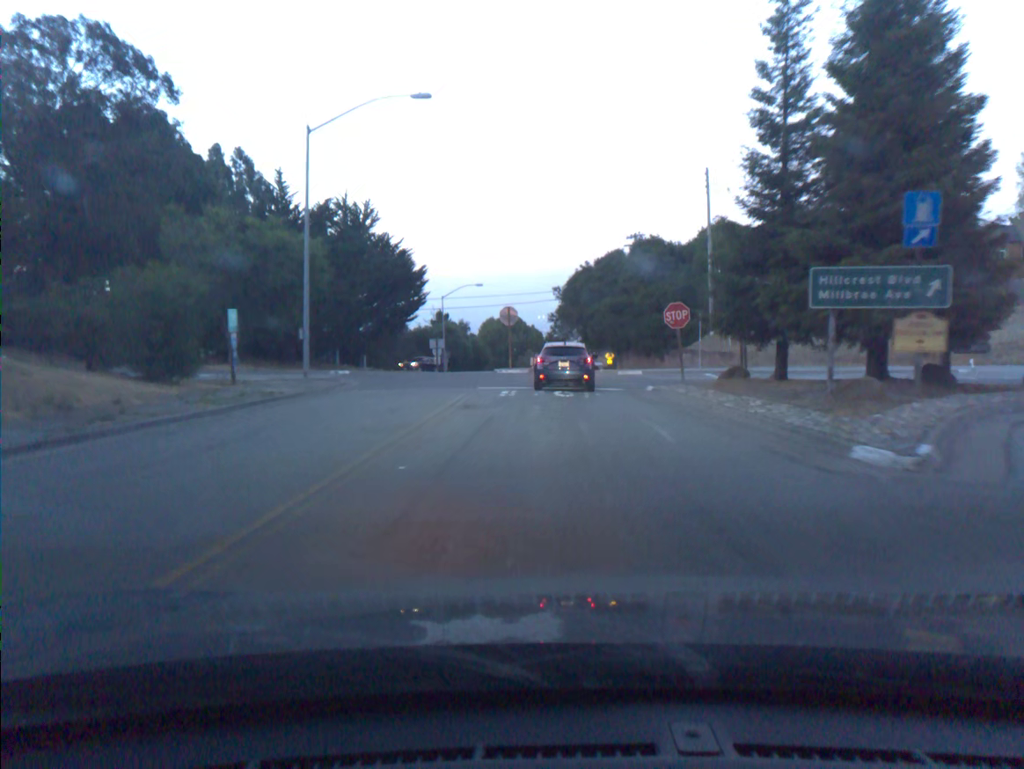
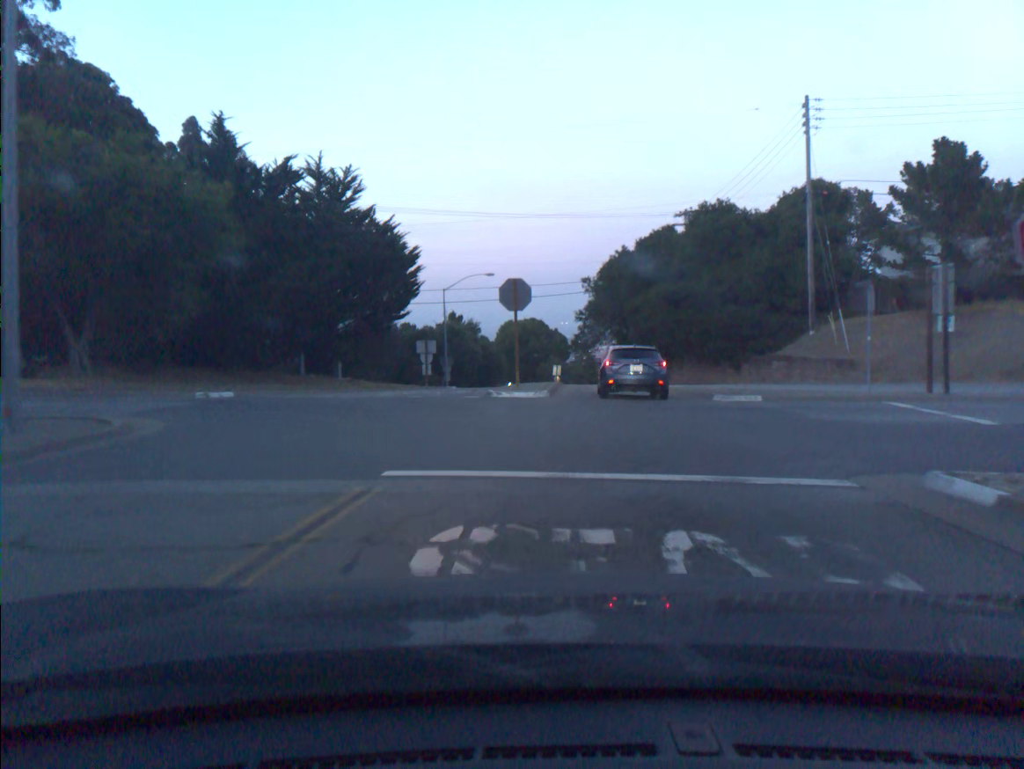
(-0.2, +17.2) m; -2°
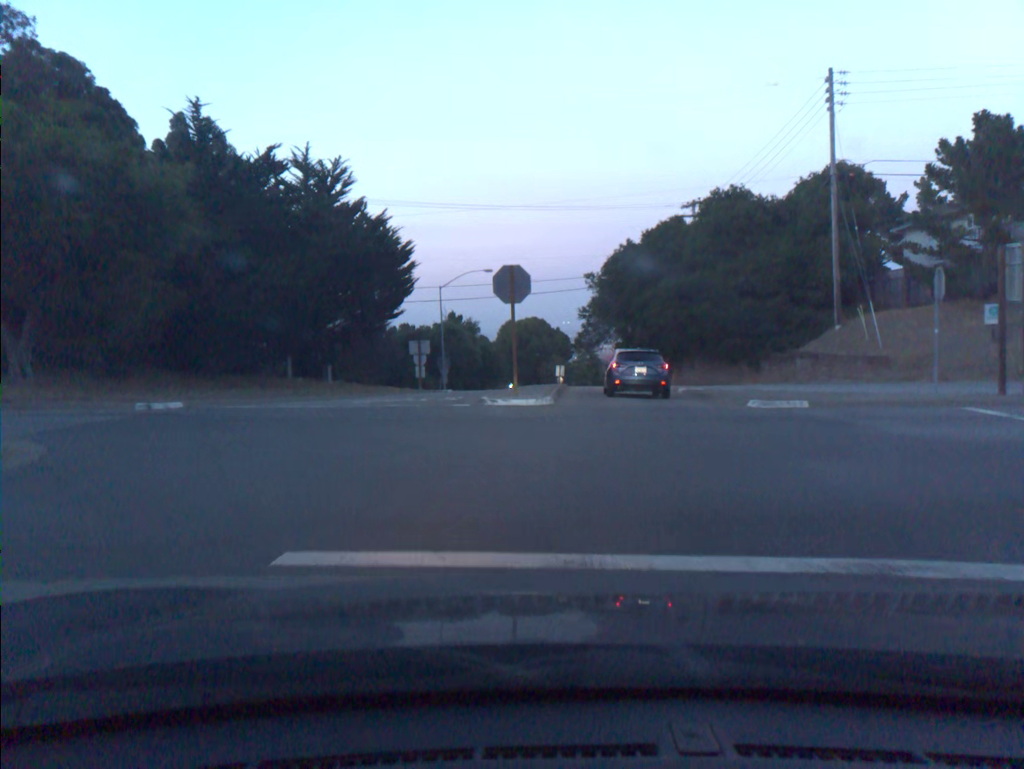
(0.0, +3.4) m; 0°
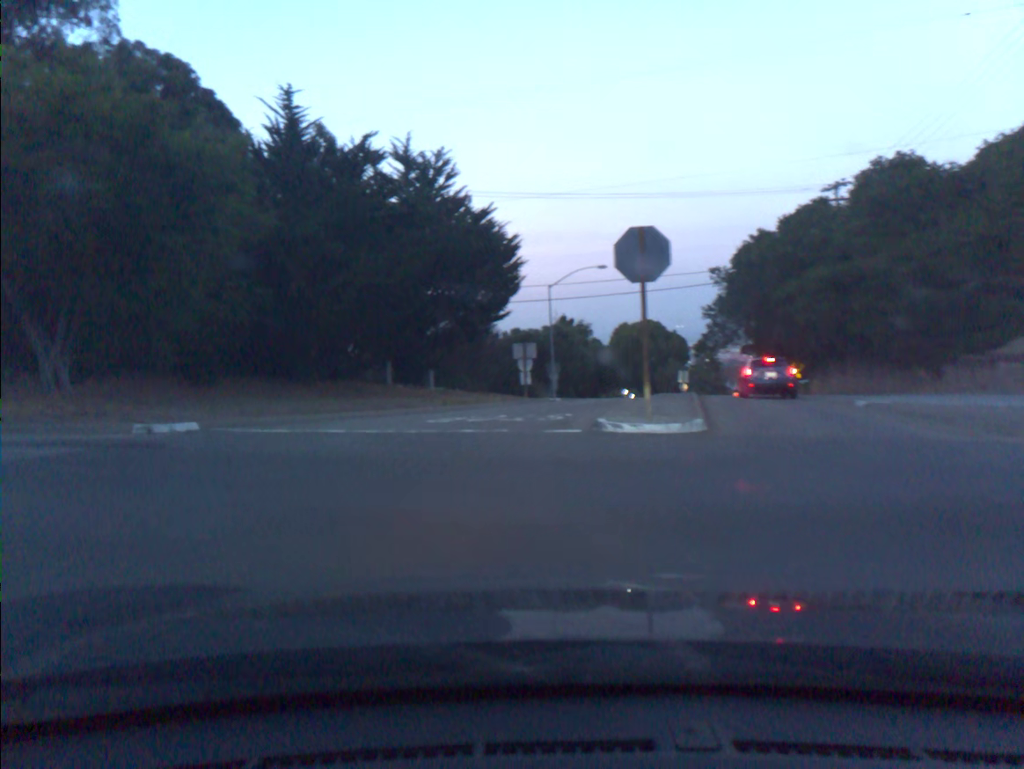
(-0.5, +5.9) m; -13°
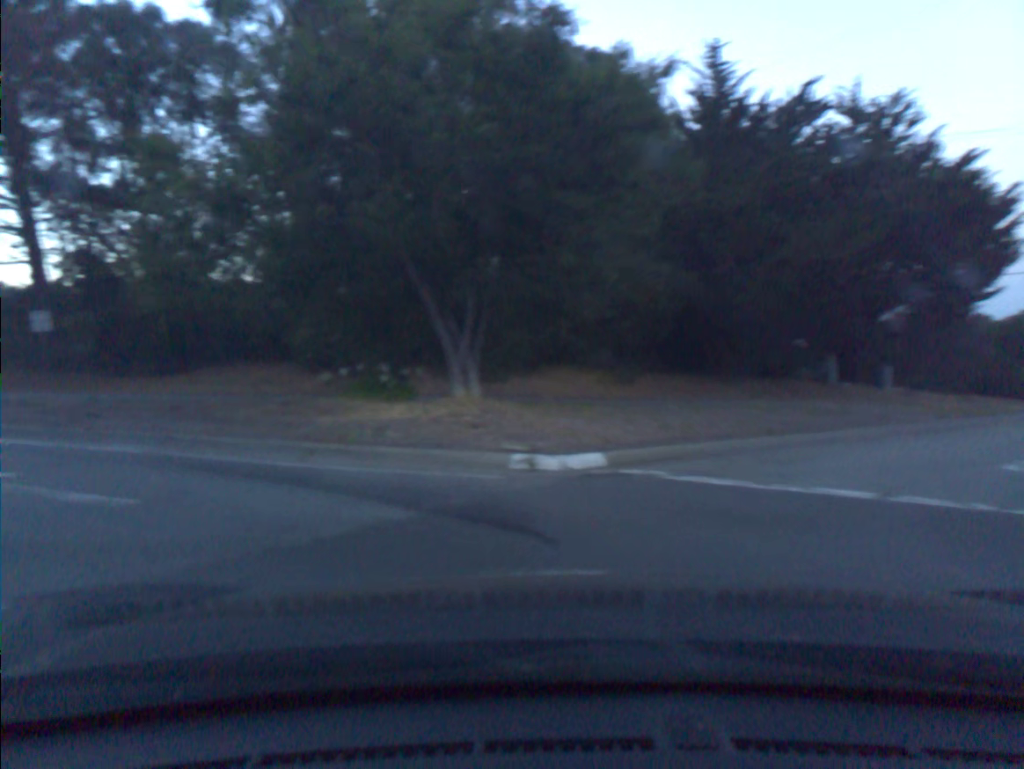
(-1.6, +6.3) m; -31°
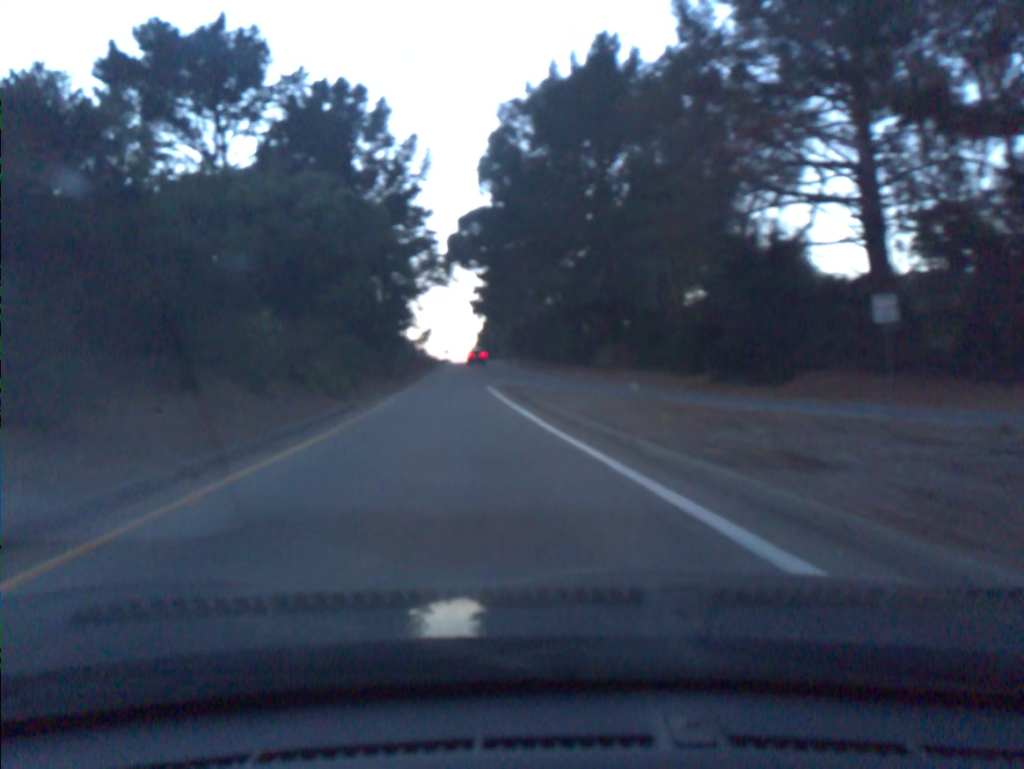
(-5.8, +10.3) m; -51°
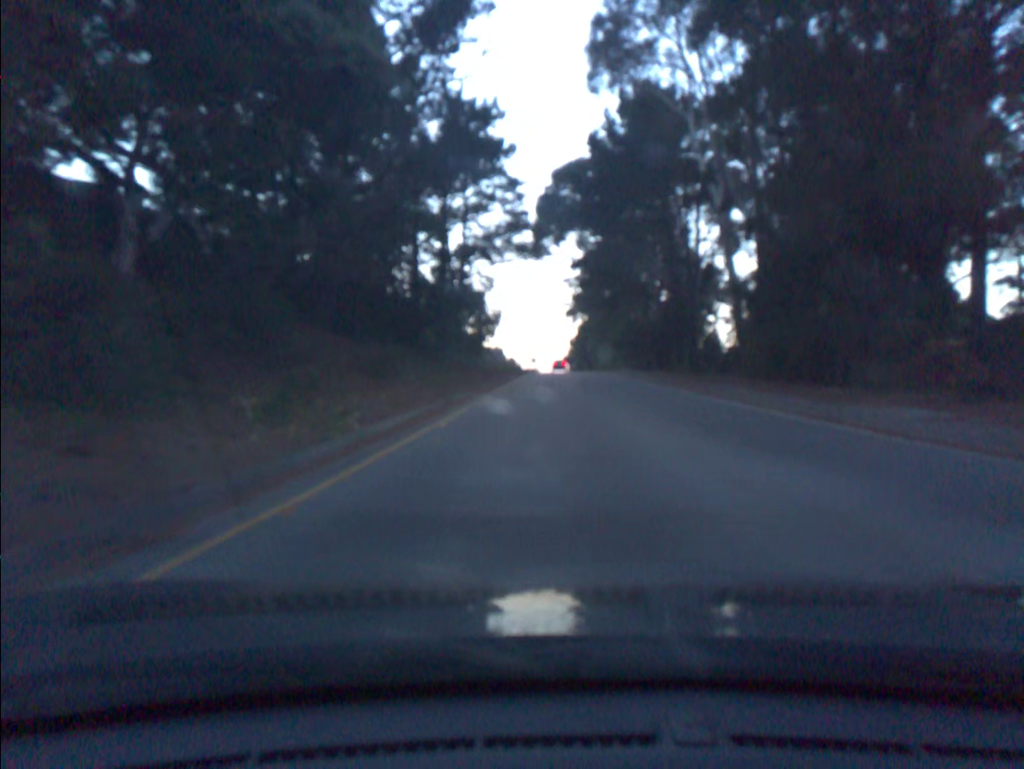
(-1.1, +30.5) m; -3°
